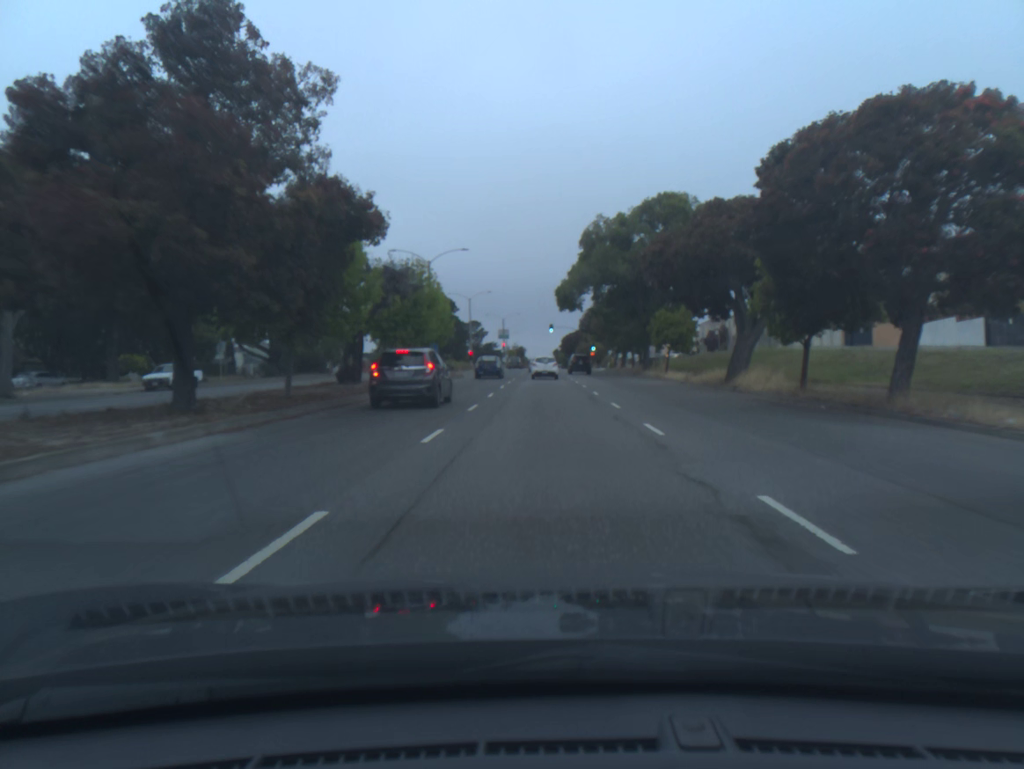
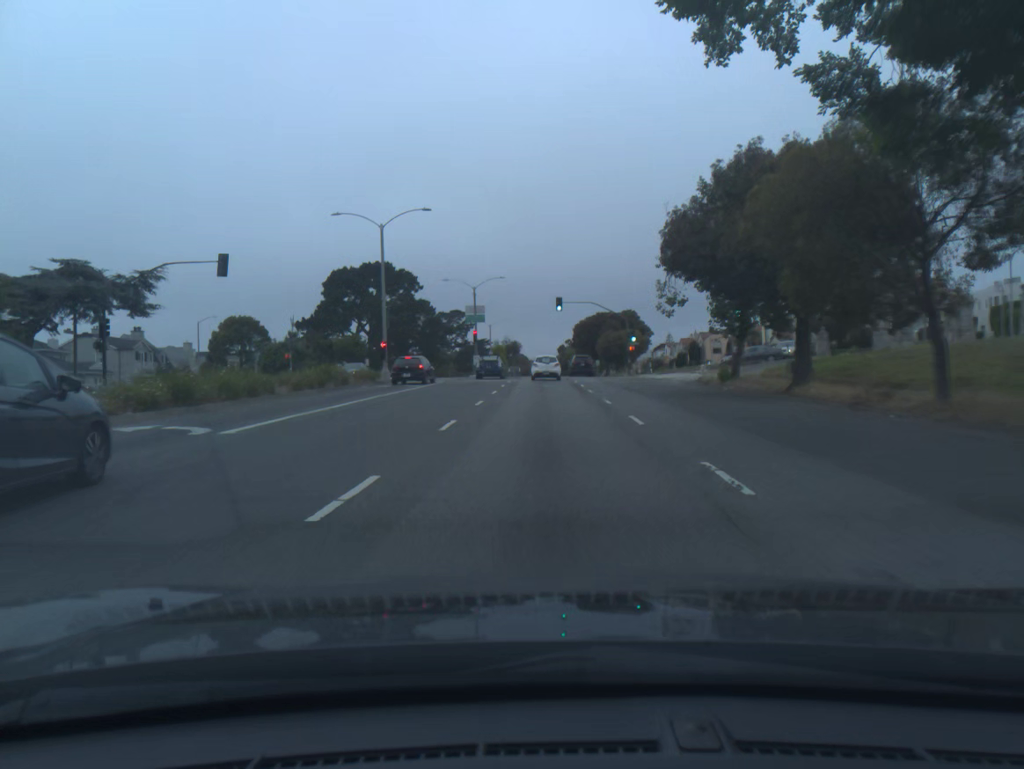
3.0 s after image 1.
(0.0, +55.2) m; 0°
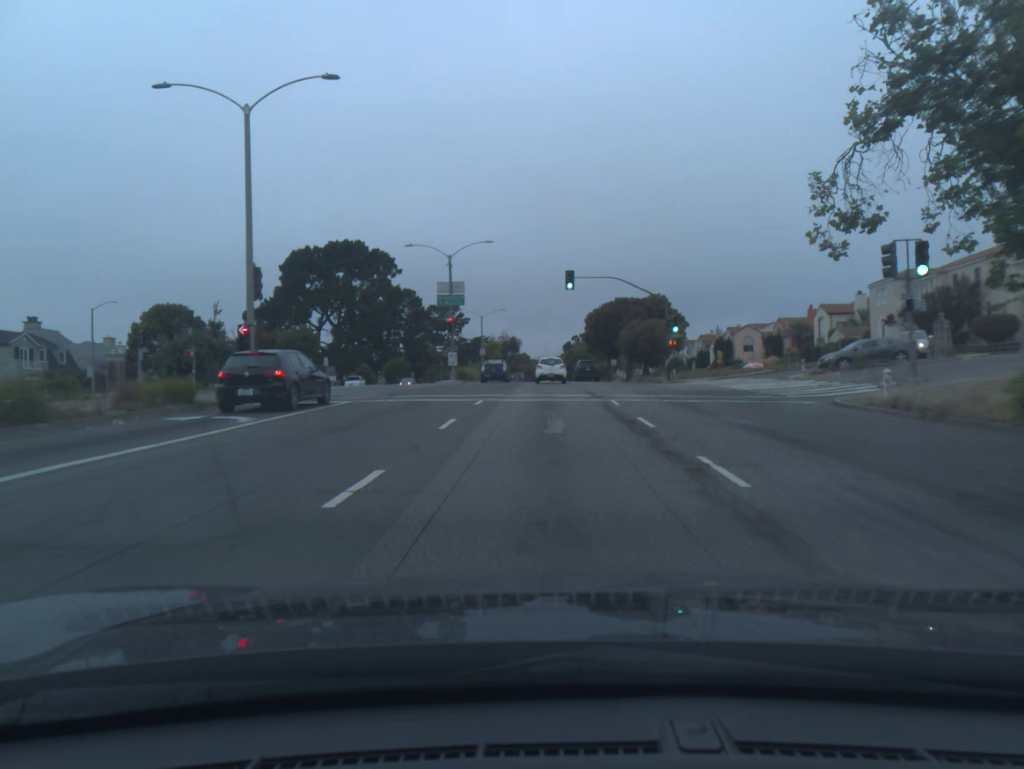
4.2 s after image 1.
(0.0, +21.6) m; 0°
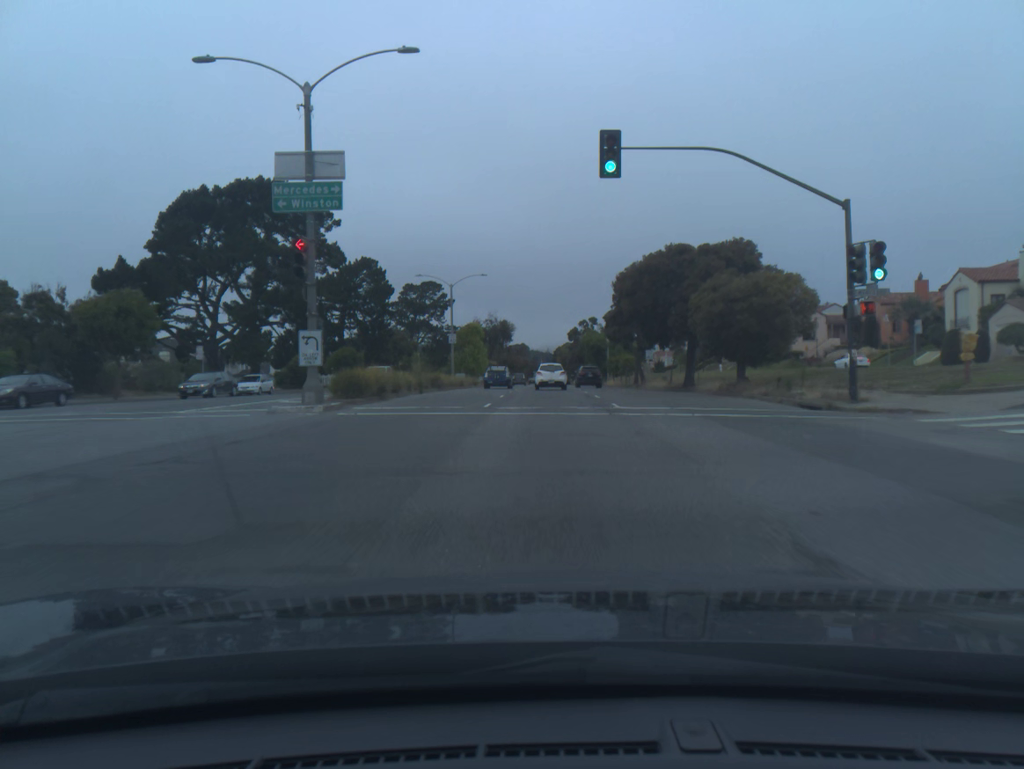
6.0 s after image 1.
(0.0, +31.7) m; 0°
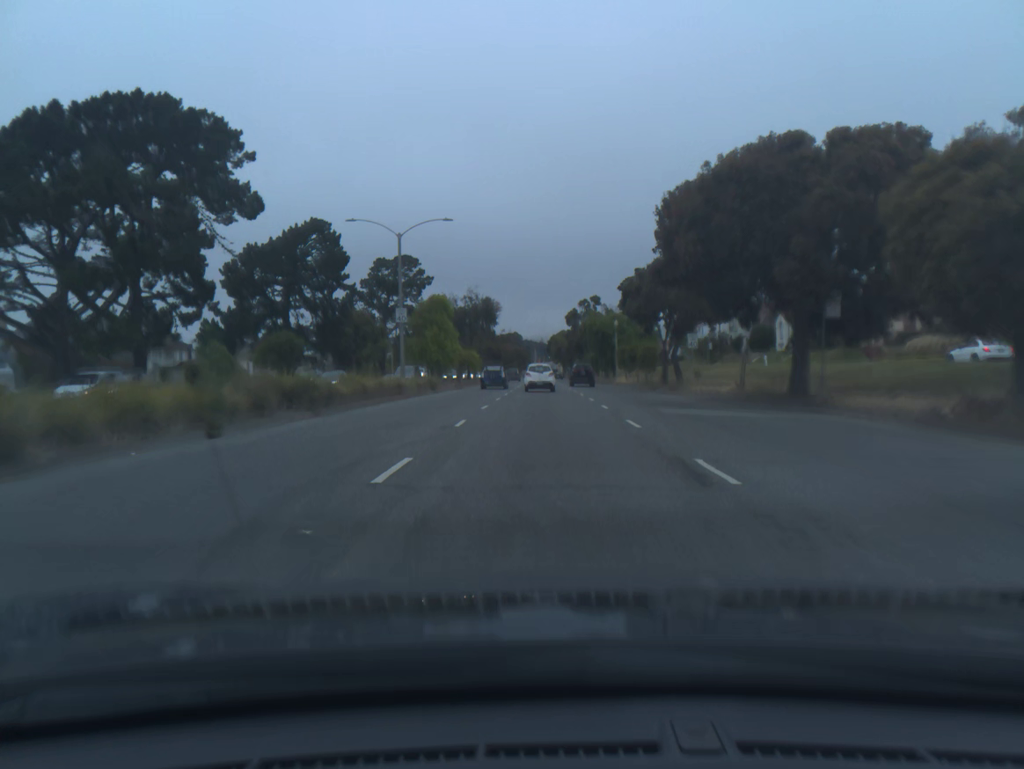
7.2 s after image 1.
(+0.1, +20.7) m; 0°
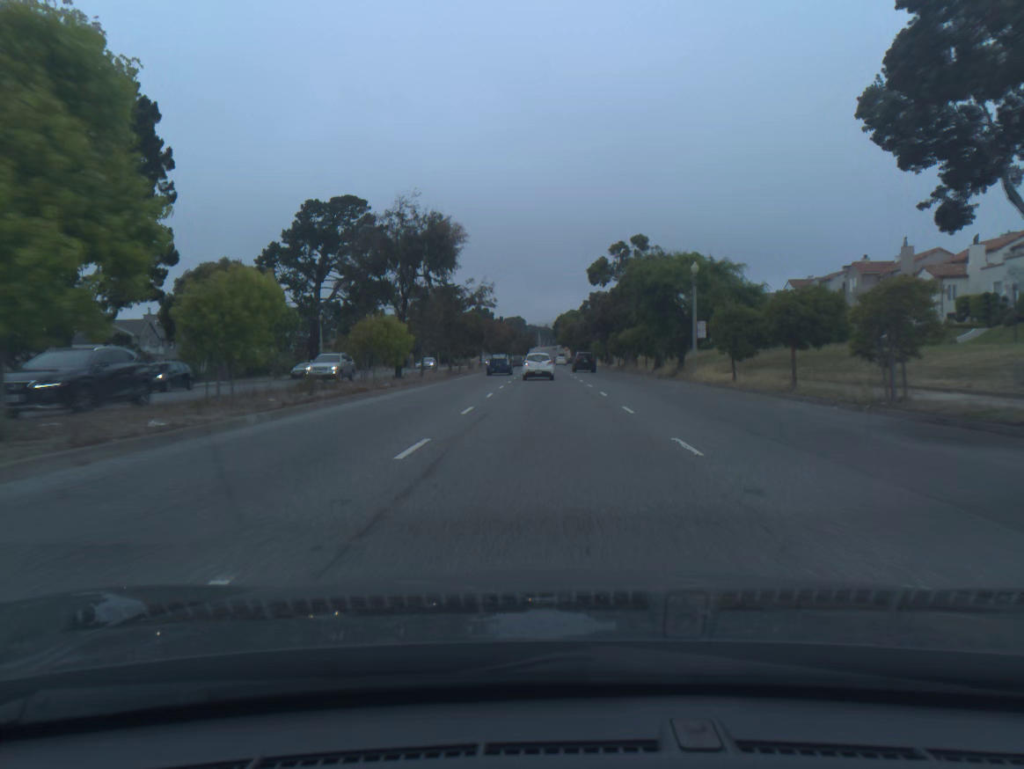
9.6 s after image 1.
(0.0, +42.1) m; 0°
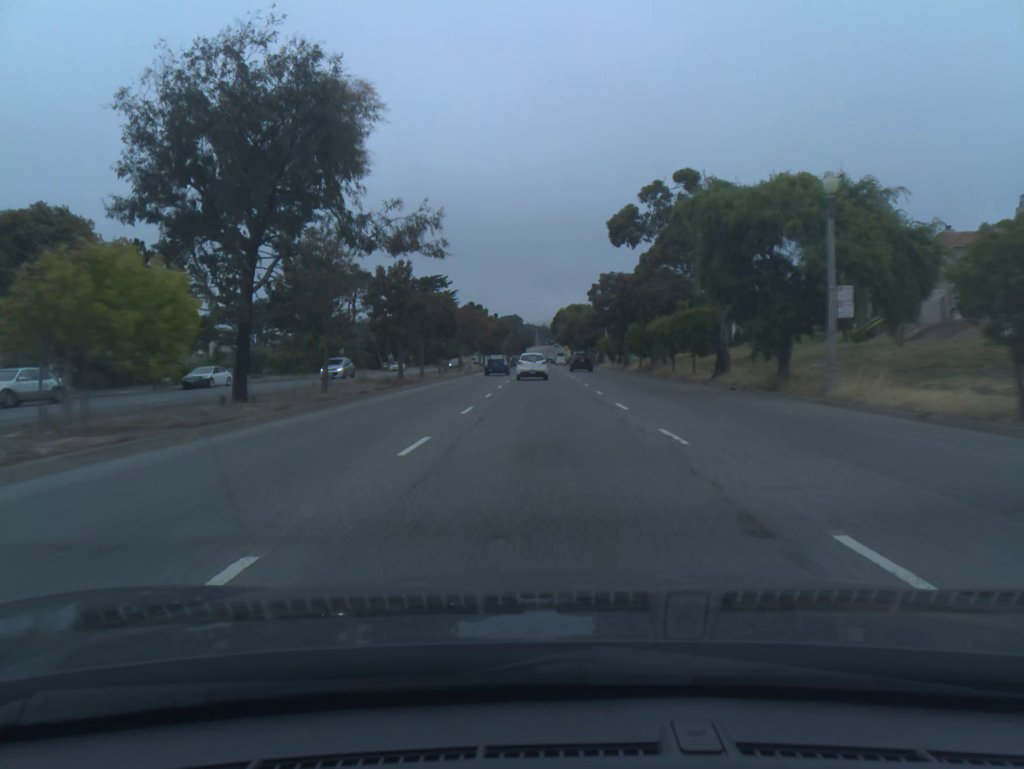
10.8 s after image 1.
(0.0, +21.3) m; 0°
